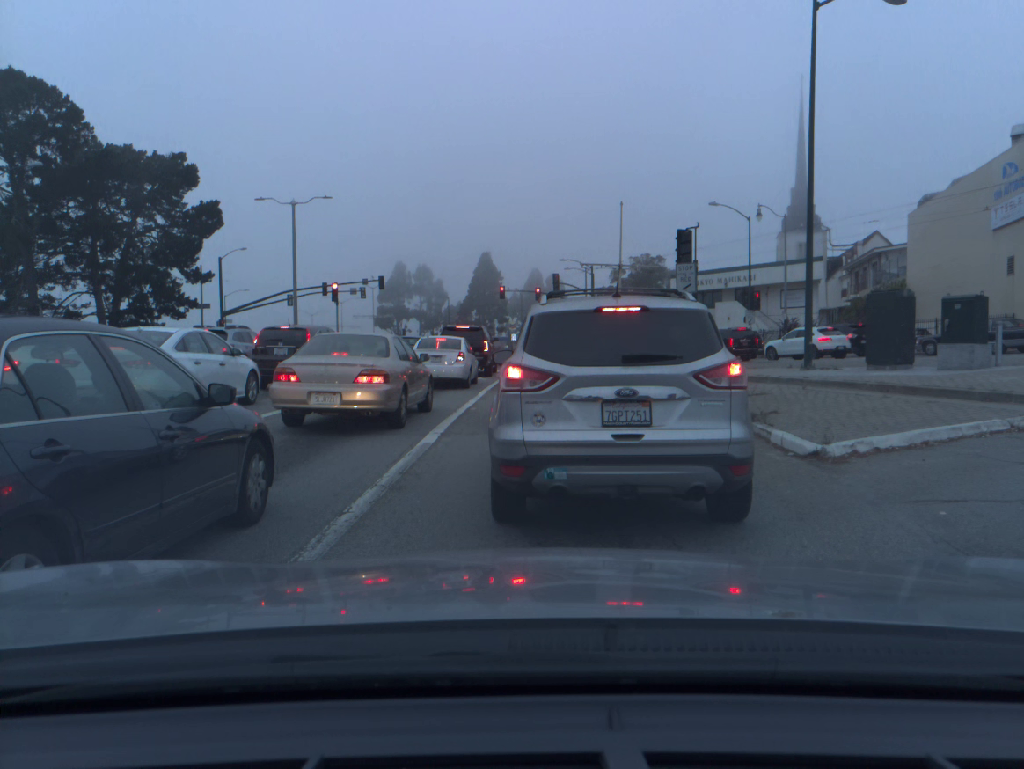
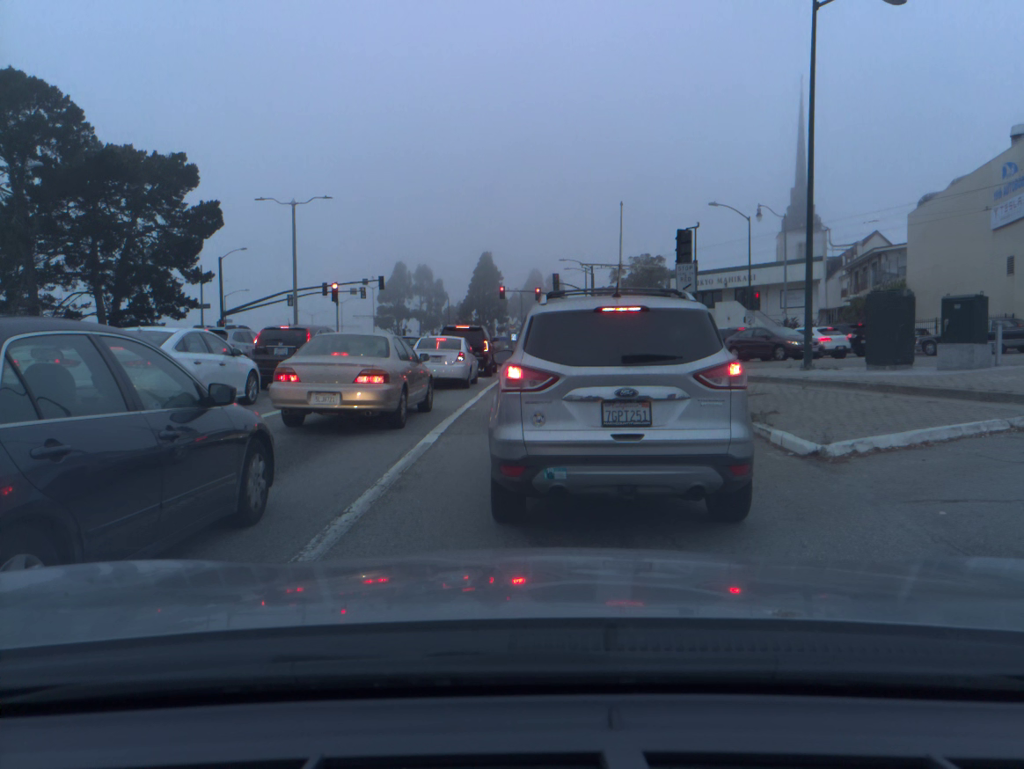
(0.0, 0.0) m; 0°
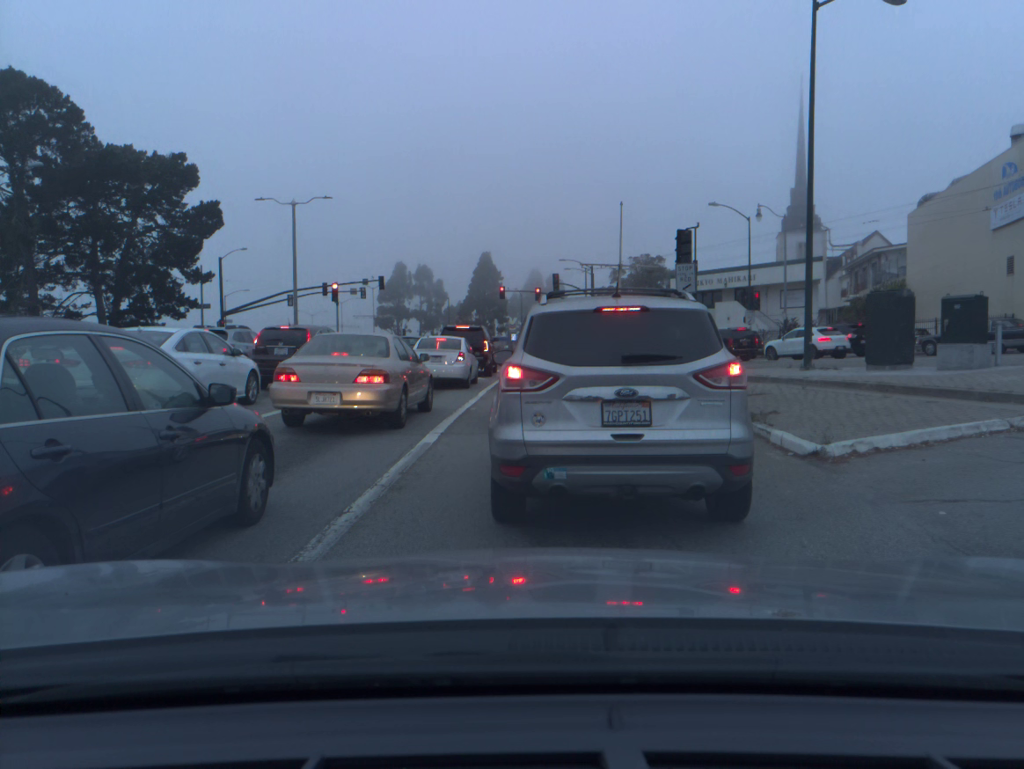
(0.0, 0.0) m; 0°
